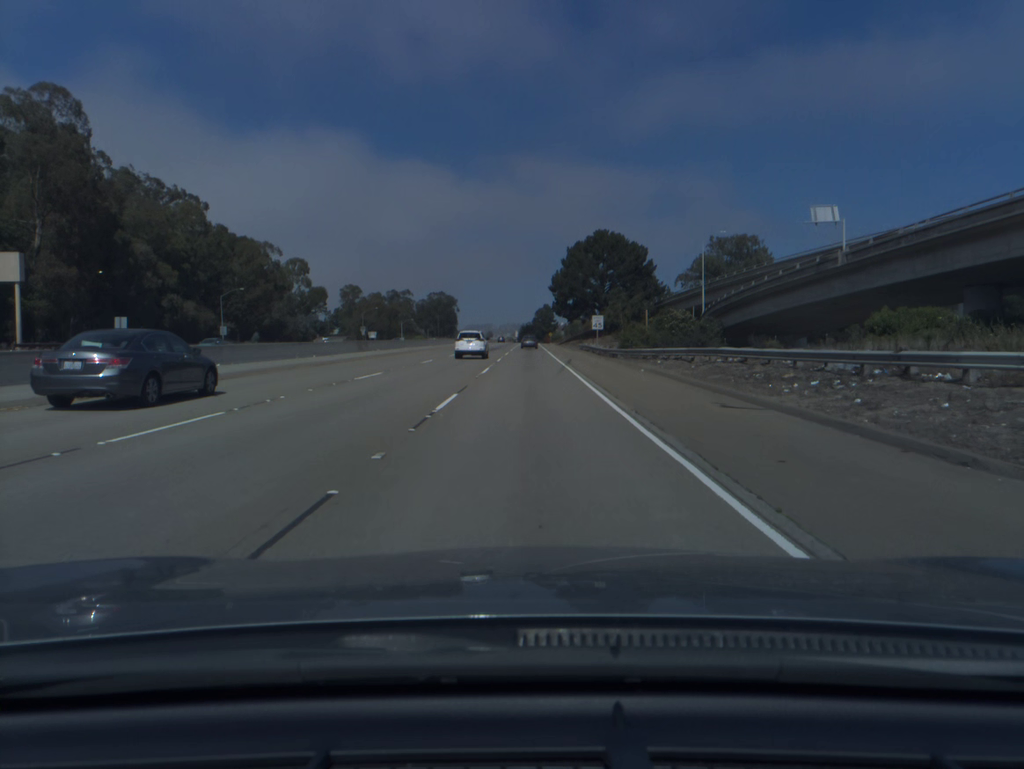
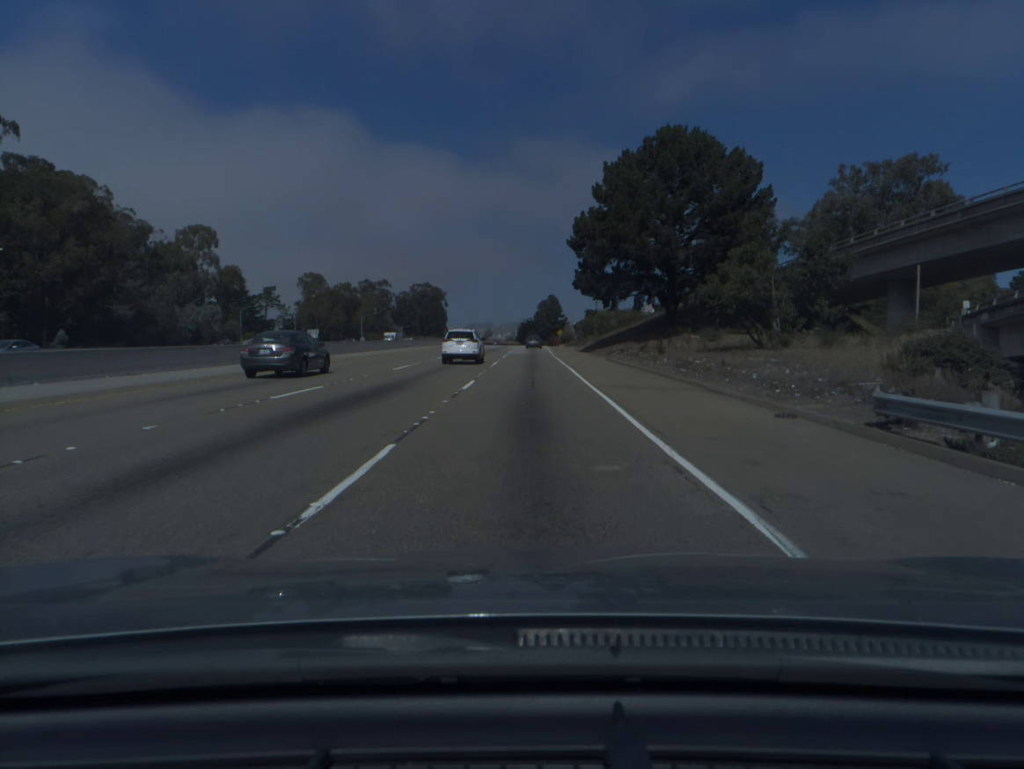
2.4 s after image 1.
(-0.1, +66.7) m; 0°
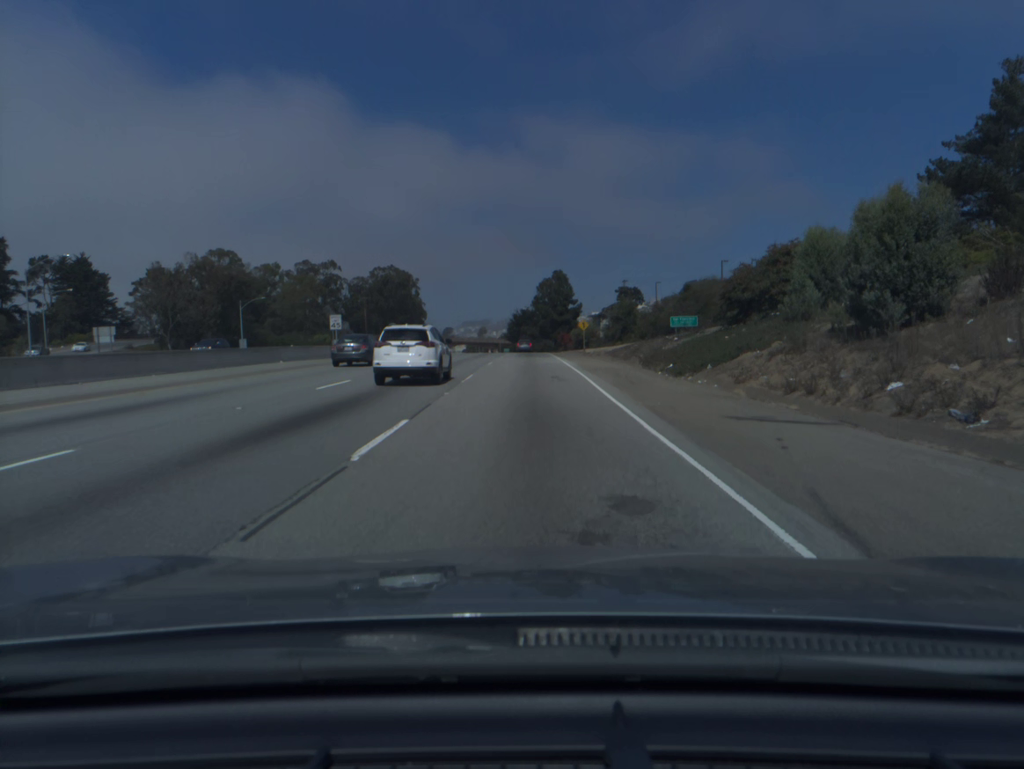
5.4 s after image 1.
(+0.3, +85.2) m; 0°
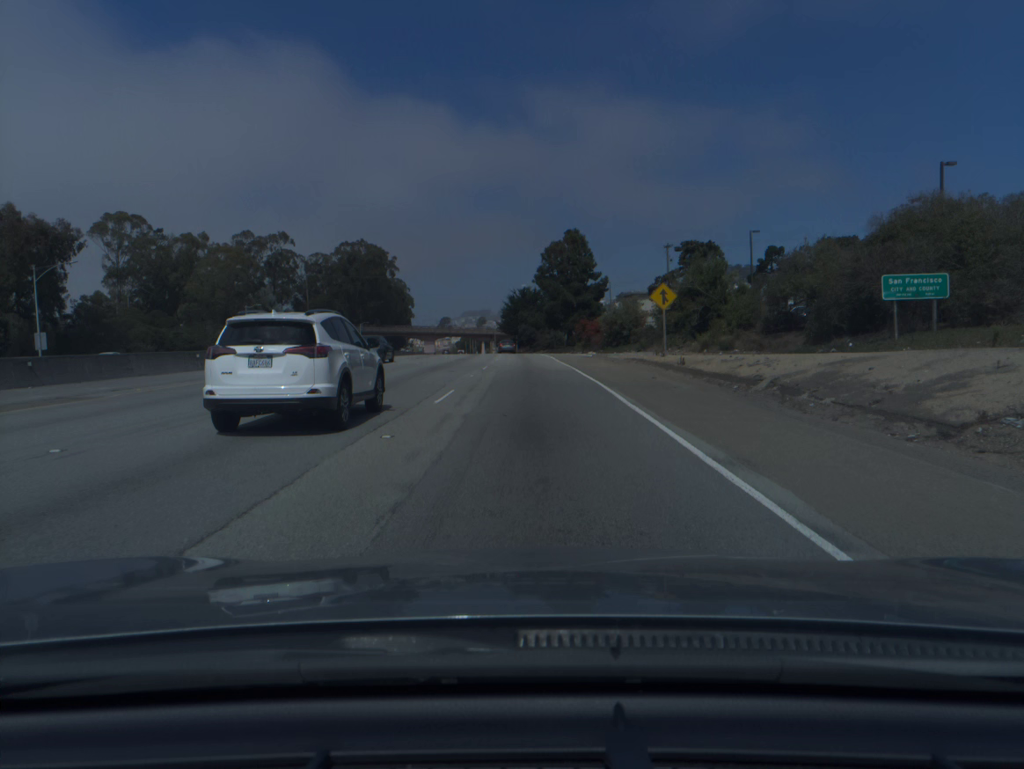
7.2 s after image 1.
(-0.1, +51.0) m; 0°
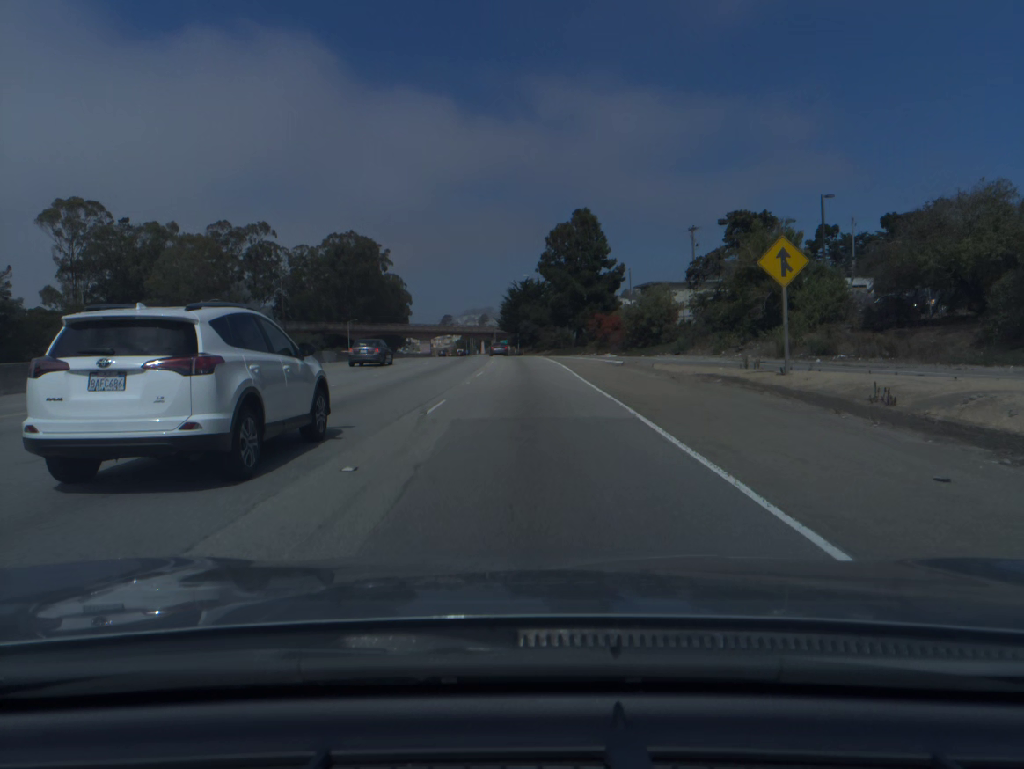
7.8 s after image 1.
(0.0, +17.0) m; 0°
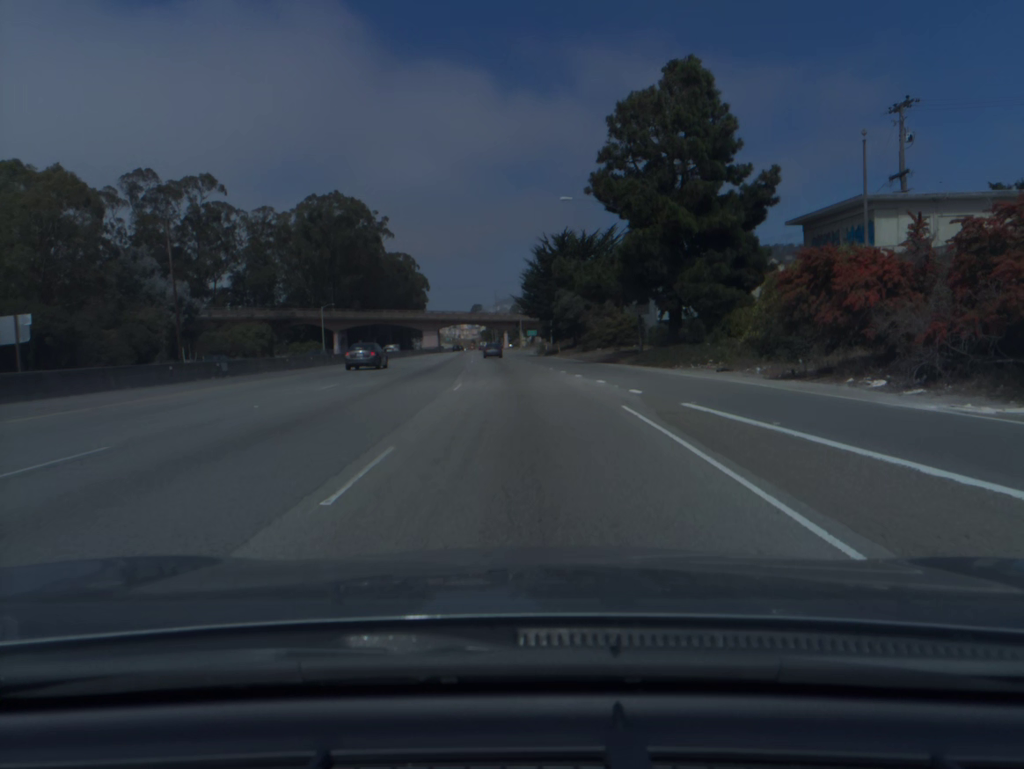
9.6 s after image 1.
(-0.9, +50.9) m; -2°
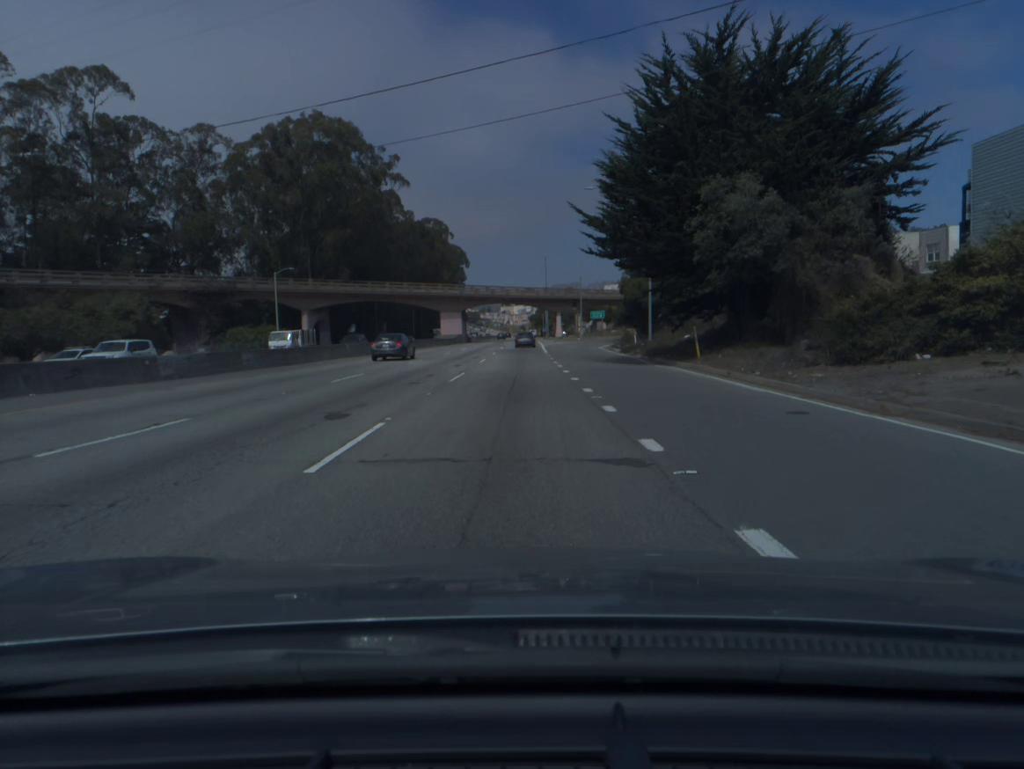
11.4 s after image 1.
(-1.7, +50.7) m; -4°
